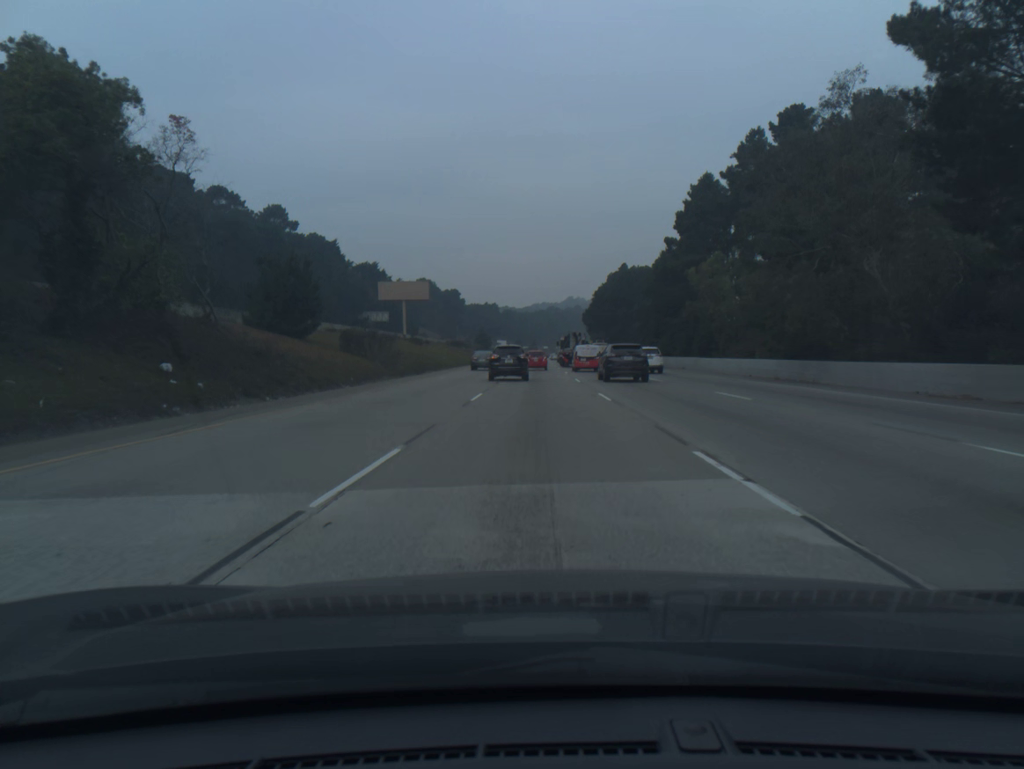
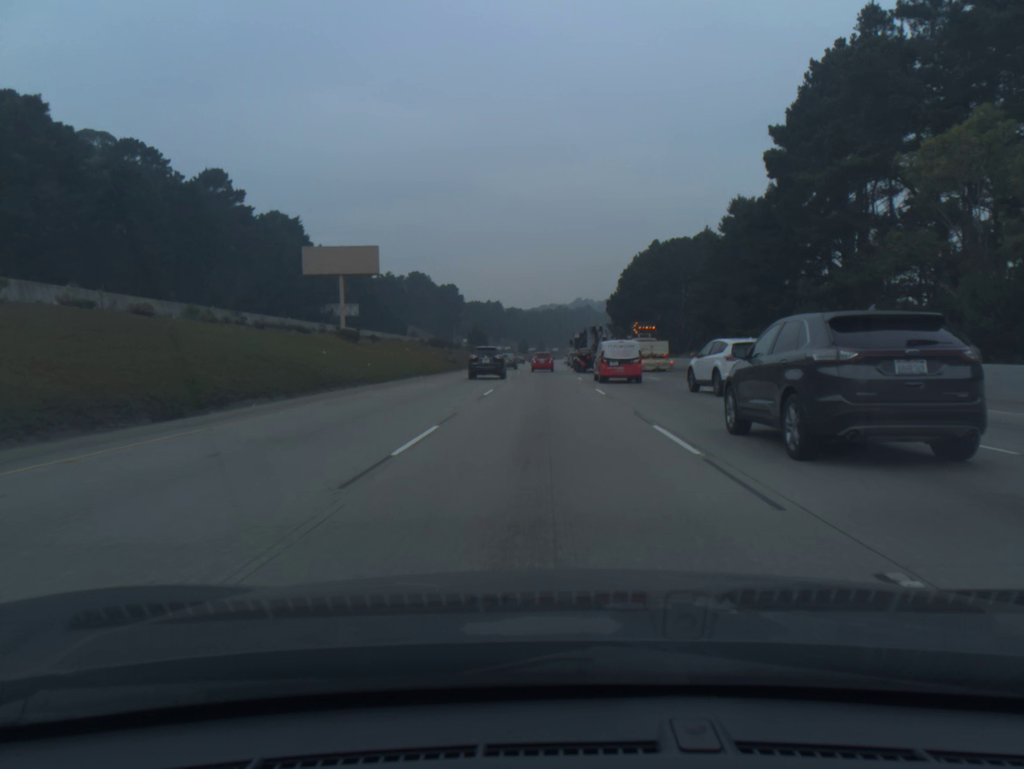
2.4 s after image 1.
(-0.1, +40.5) m; 0°
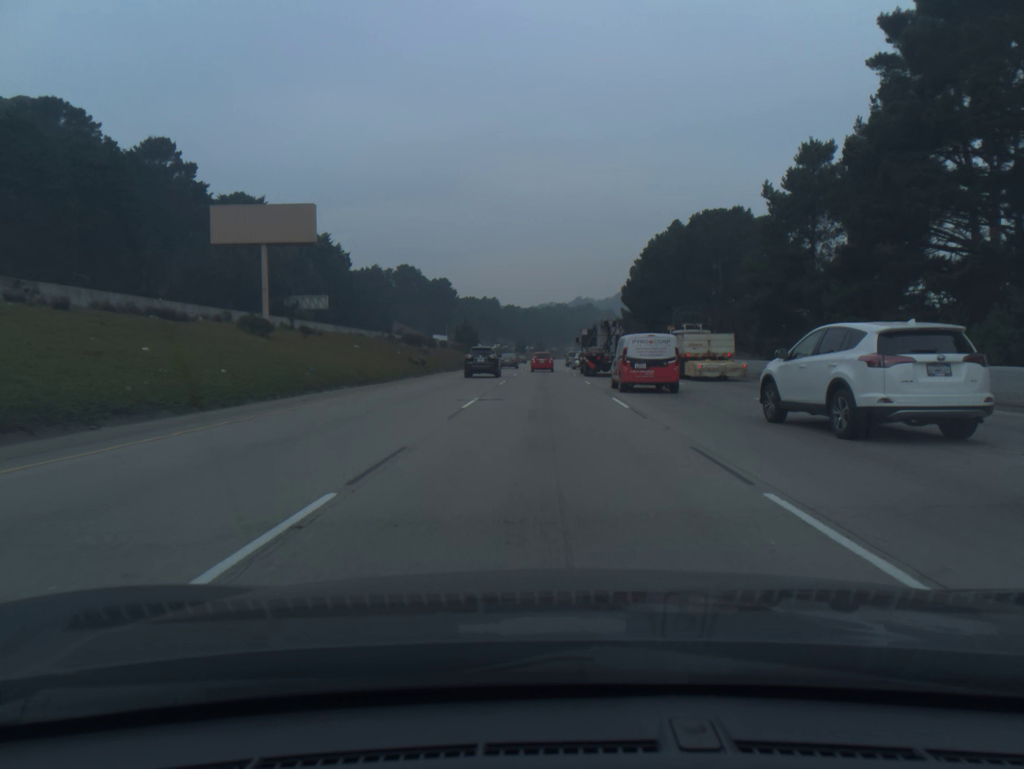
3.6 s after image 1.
(0.0, +21.1) m; 0°
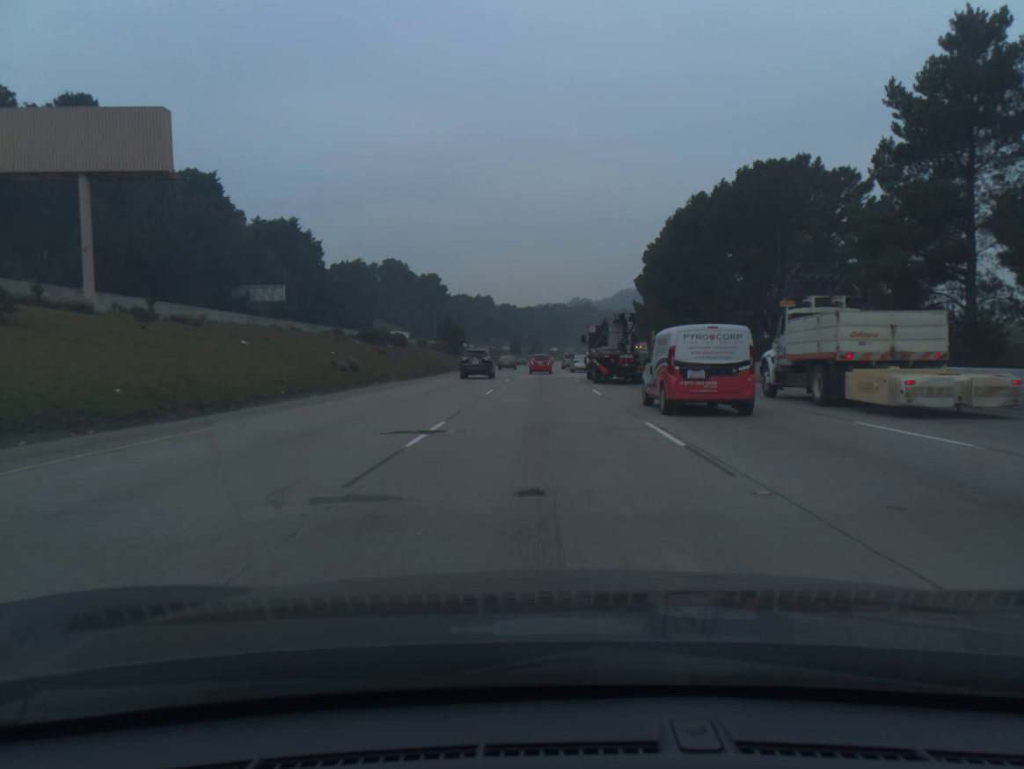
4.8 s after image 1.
(0.0, +21.7) m; 0°
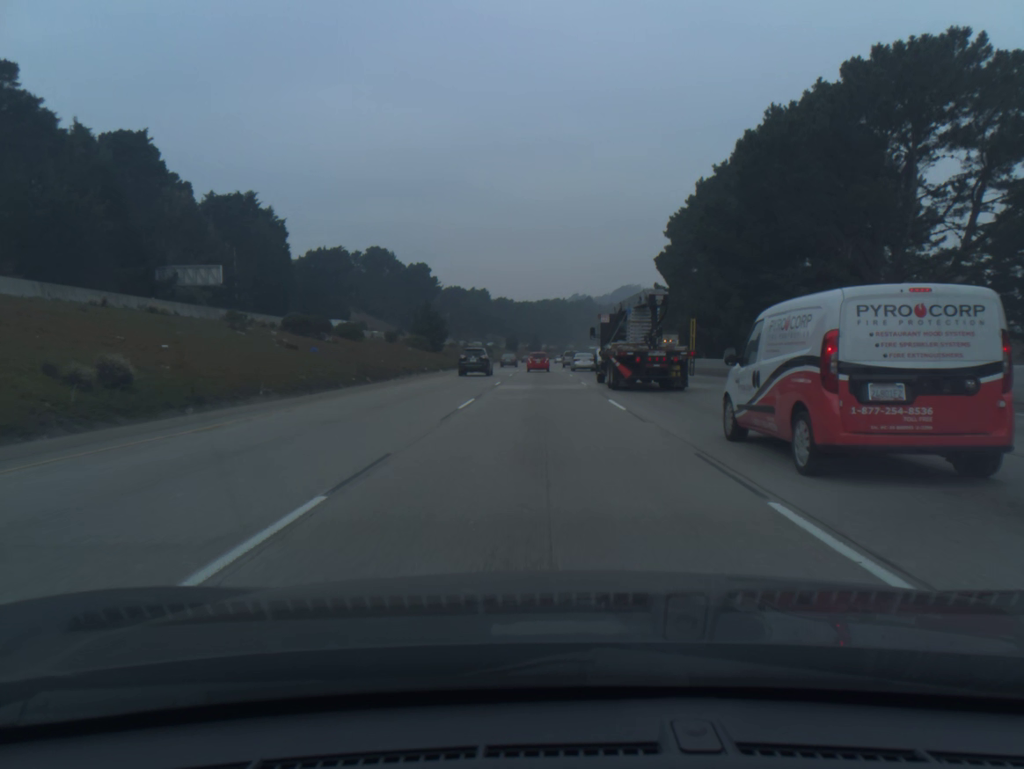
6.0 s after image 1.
(0.0, +22.2) m; 0°
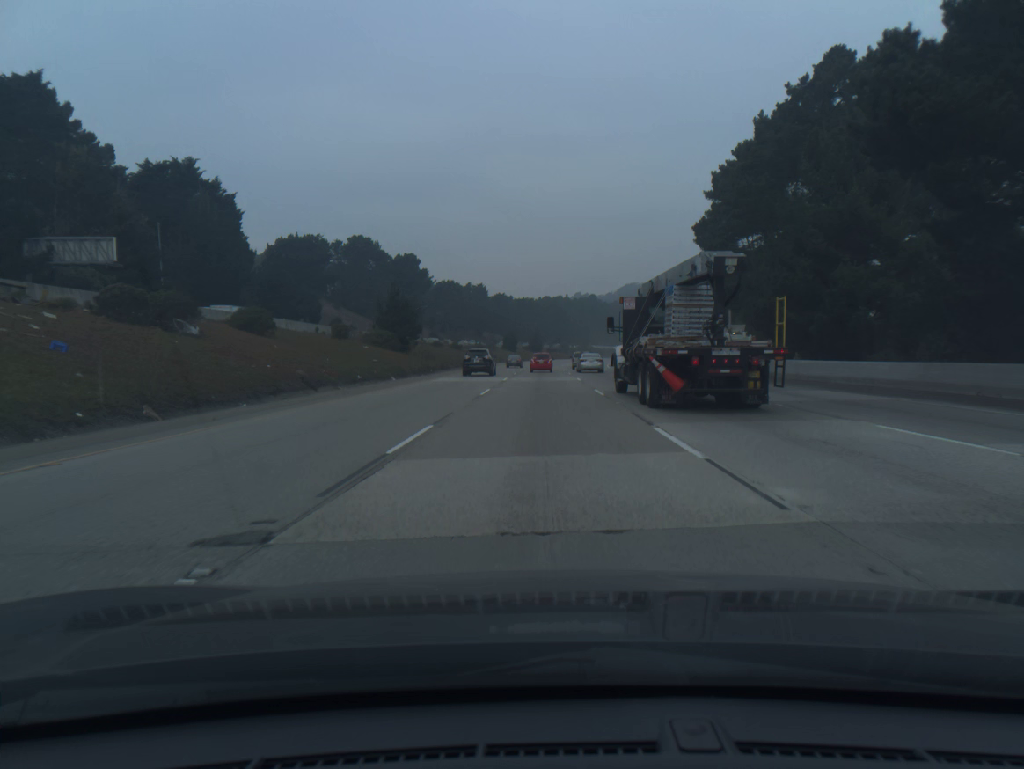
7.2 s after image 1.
(0.0, +22.7) m; 0°
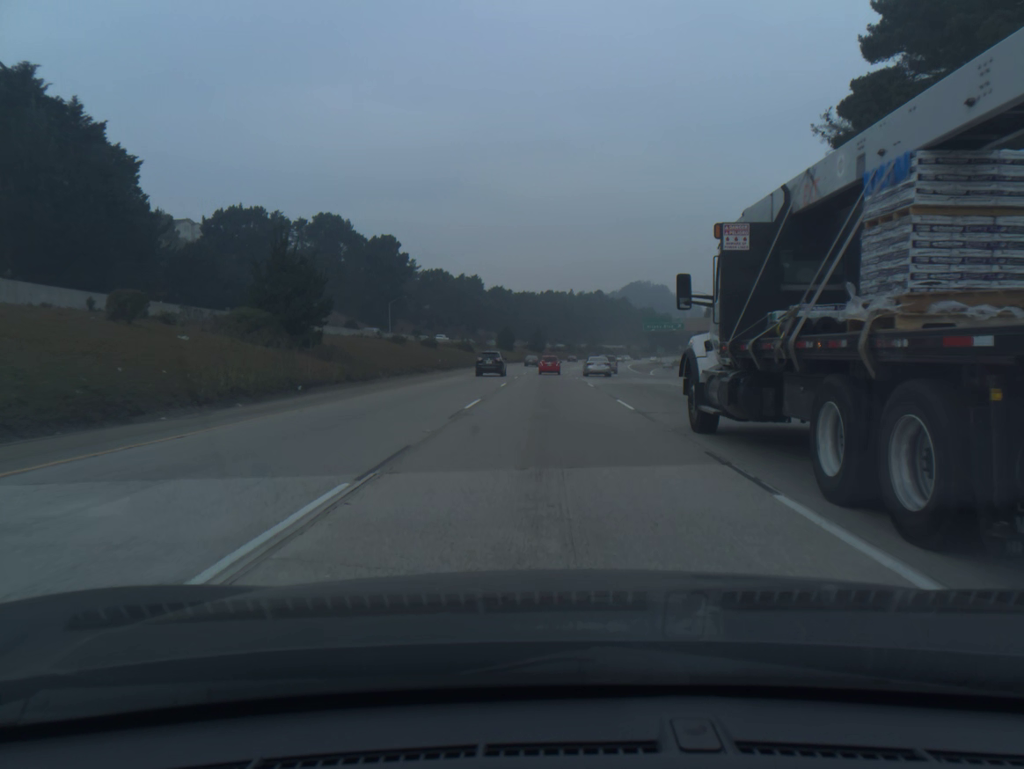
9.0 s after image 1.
(-0.1, +35.3) m; 0°
